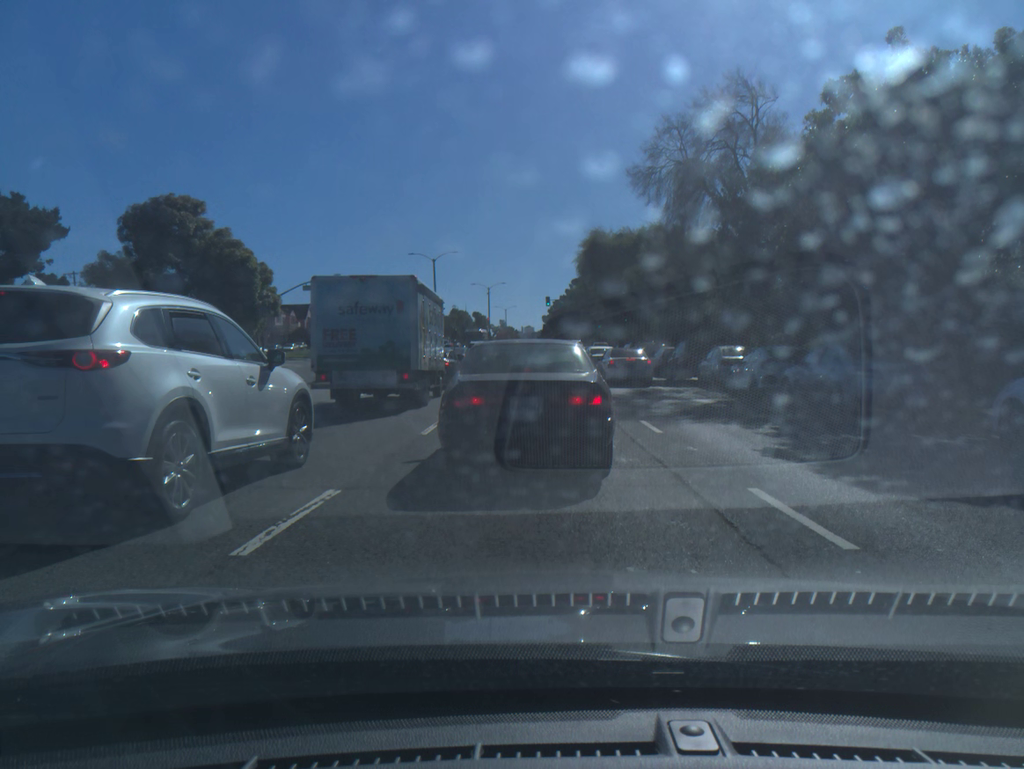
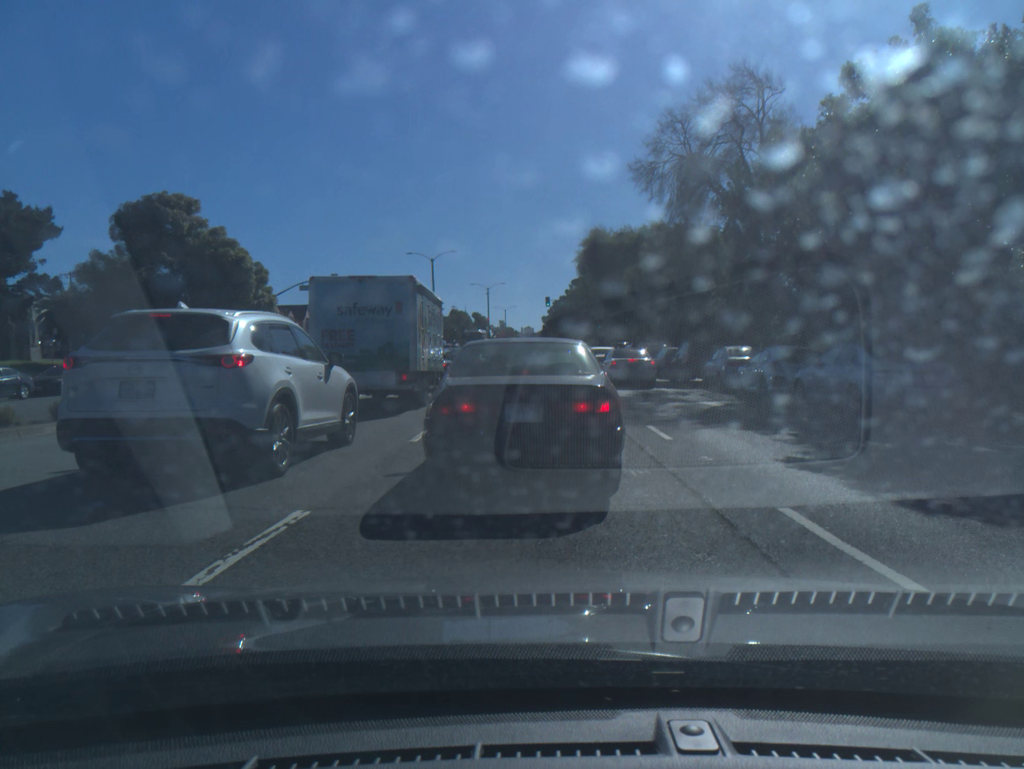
(0.0, +1.0) m; 0°
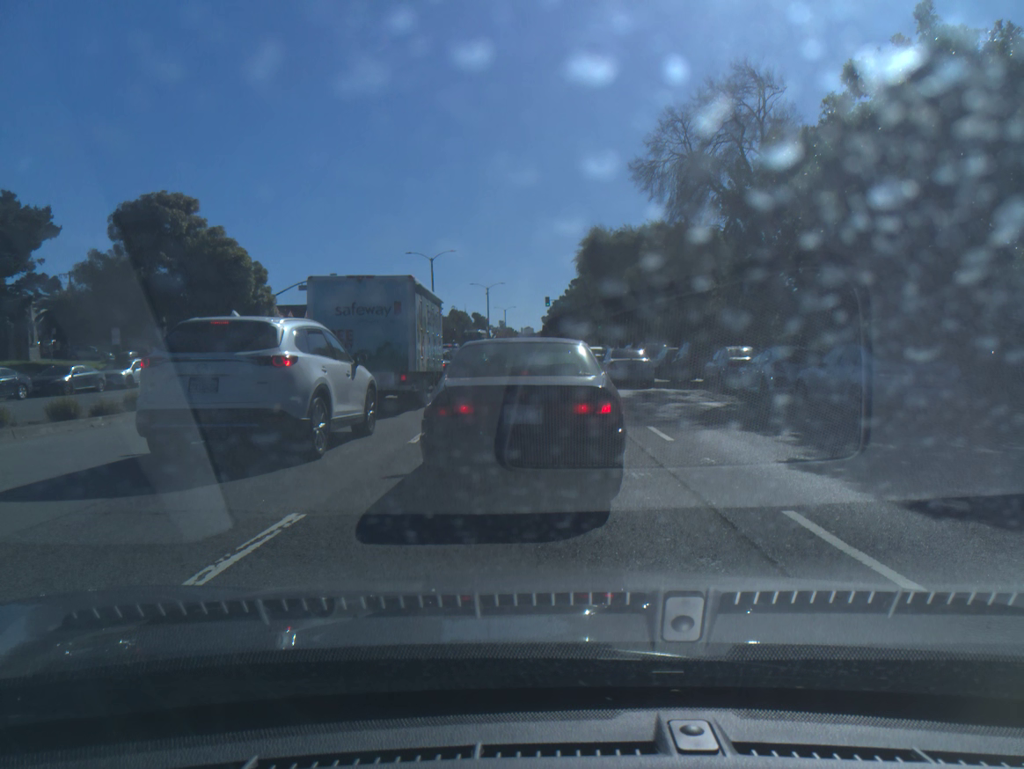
(0.0, +0.1) m; 0°
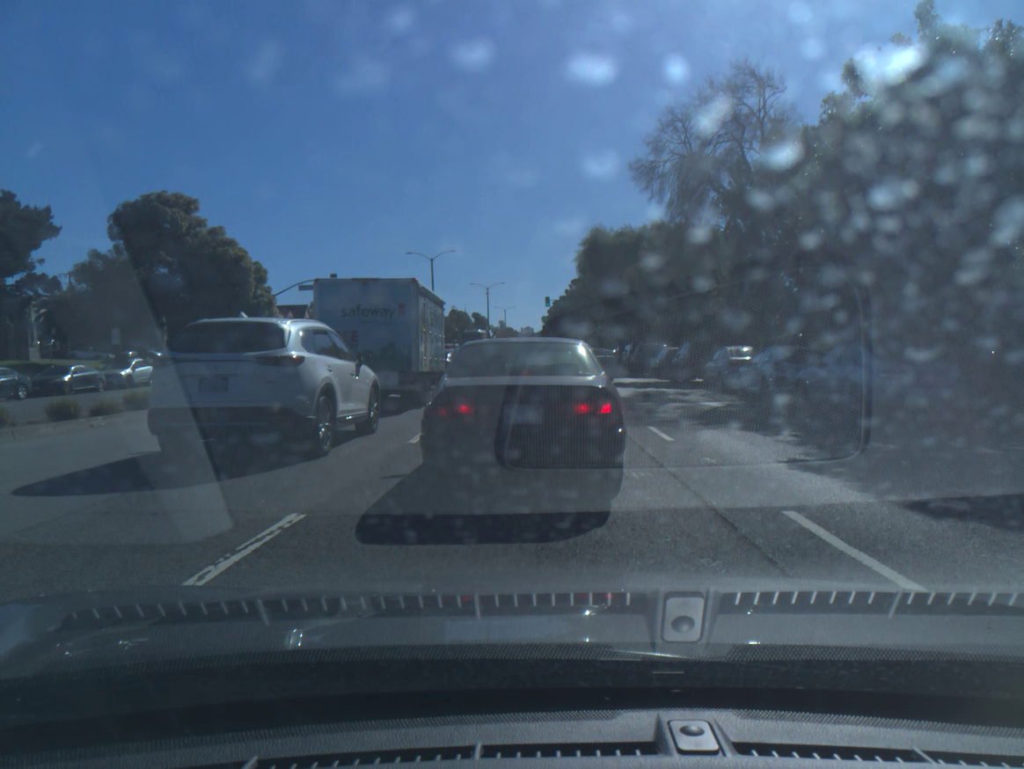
(+0.1, 0.0) m; 0°
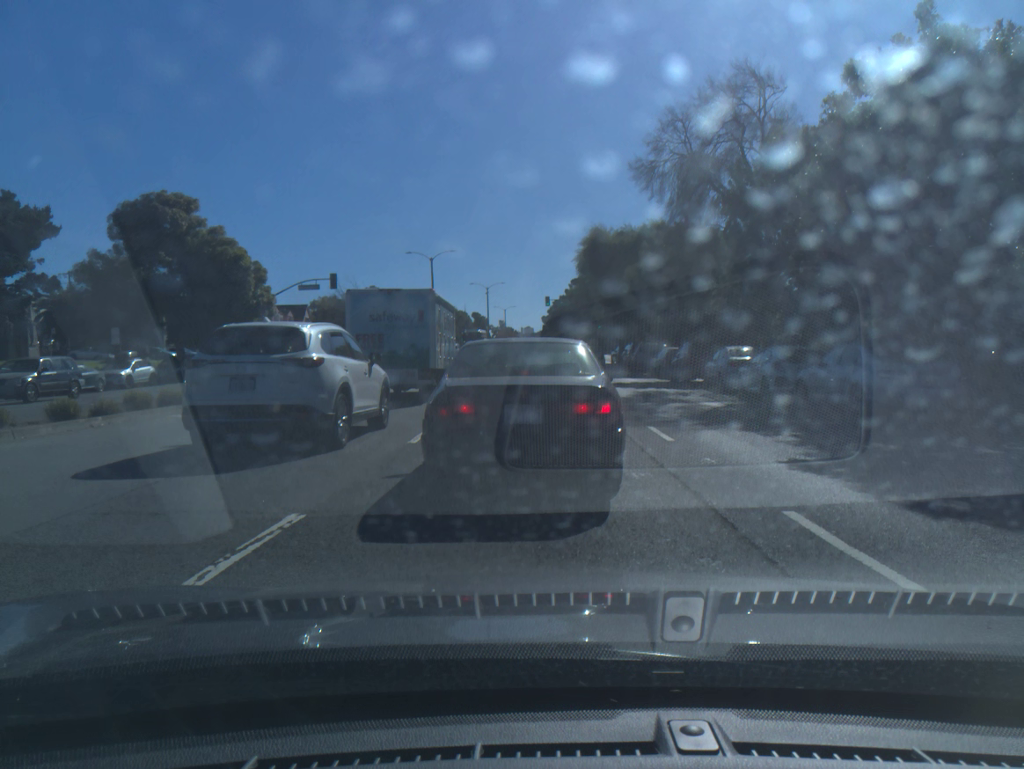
(0.0, 0.0) m; 0°
